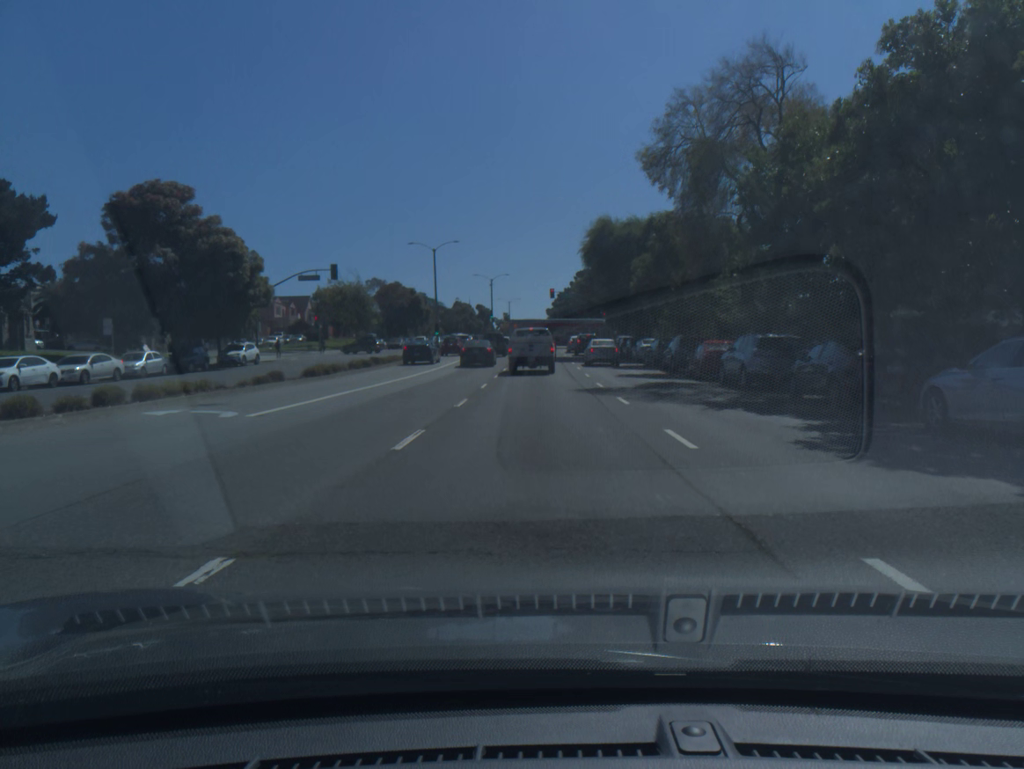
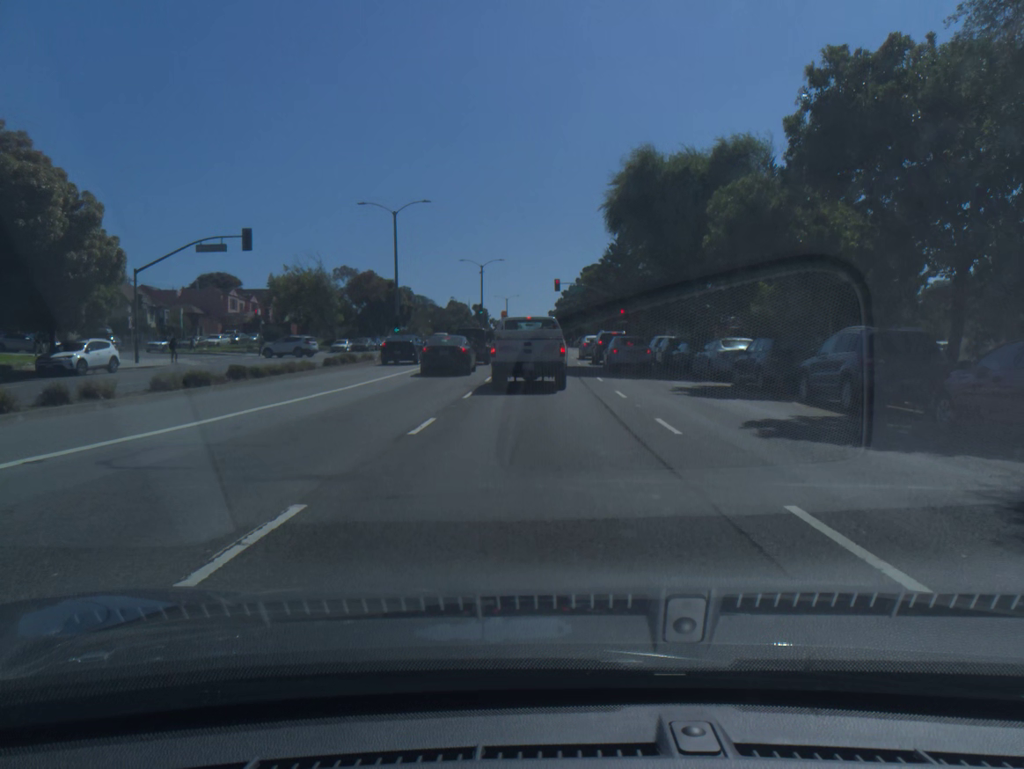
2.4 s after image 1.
(0.0, +20.5) m; 0°
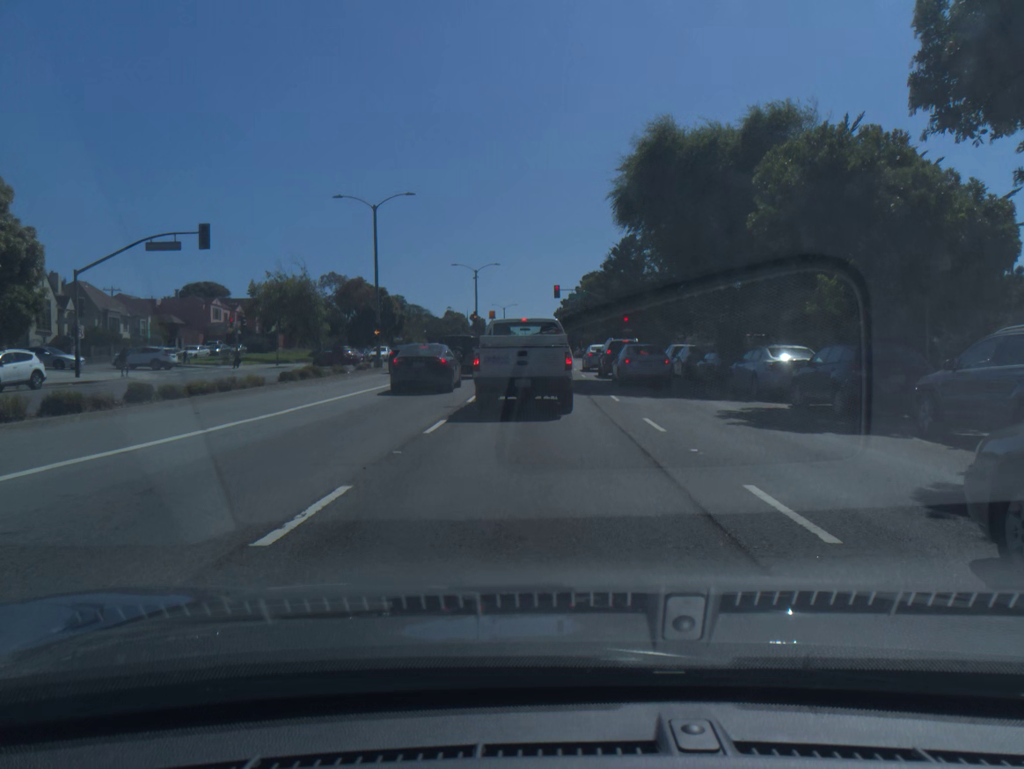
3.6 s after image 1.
(0.0, +6.0) m; +1°
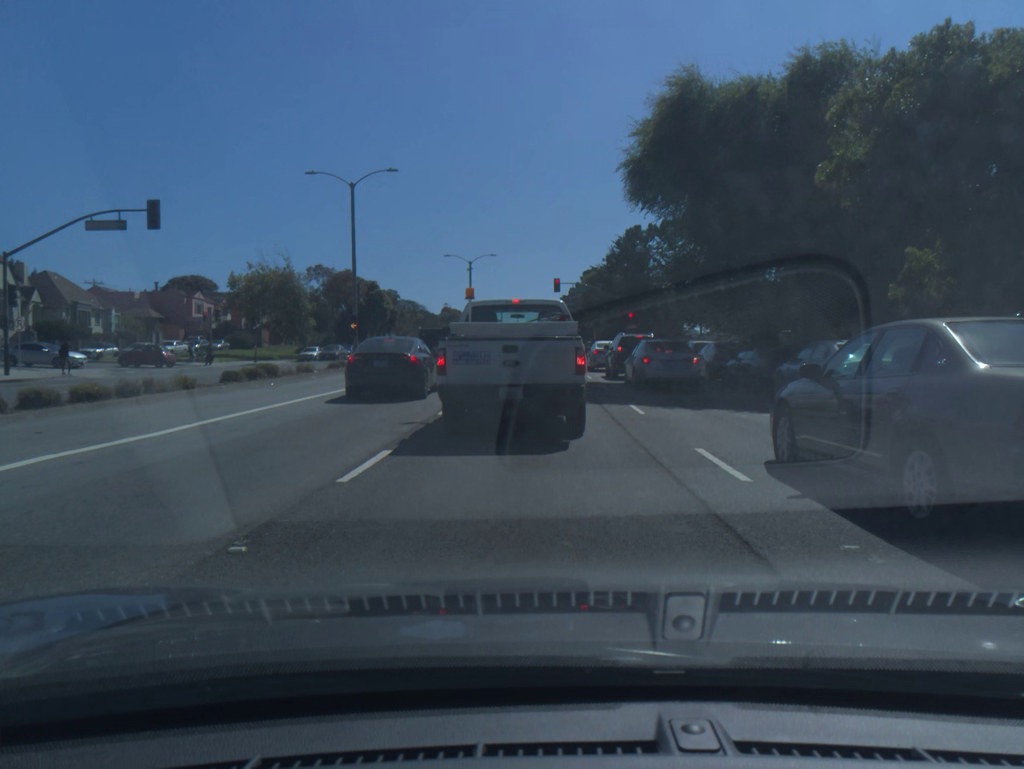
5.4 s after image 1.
(-0.1, +5.2) m; -1°
